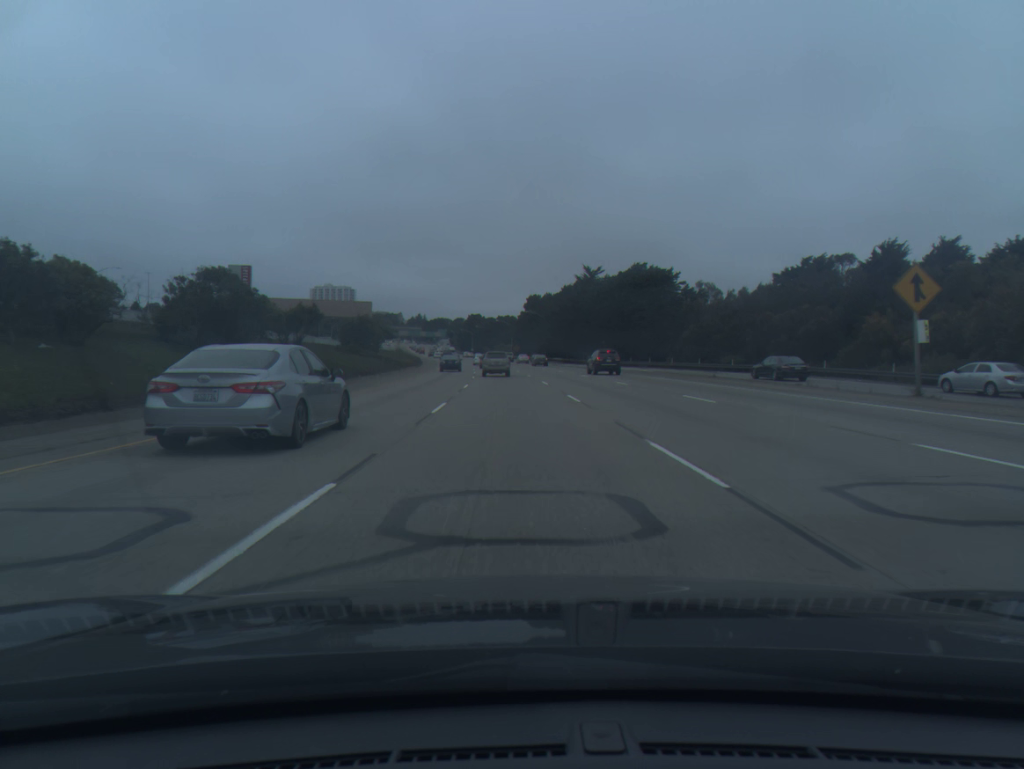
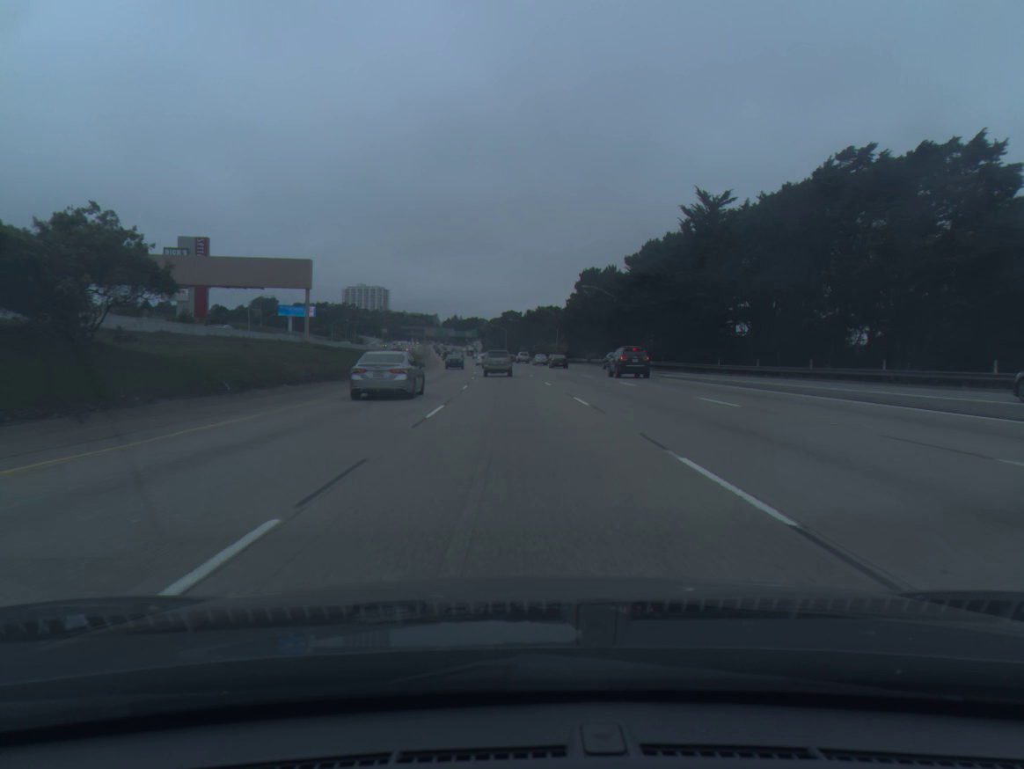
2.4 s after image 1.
(-1.6, +60.4) m; -3°
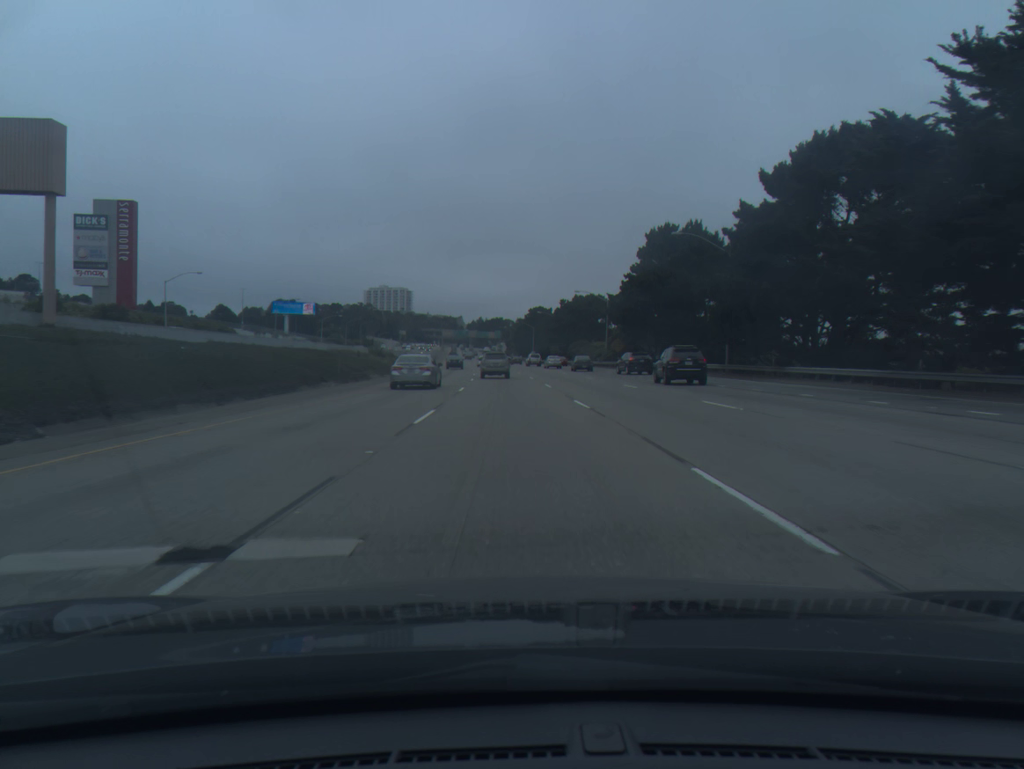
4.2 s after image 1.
(-0.8, +44.5) m; -2°
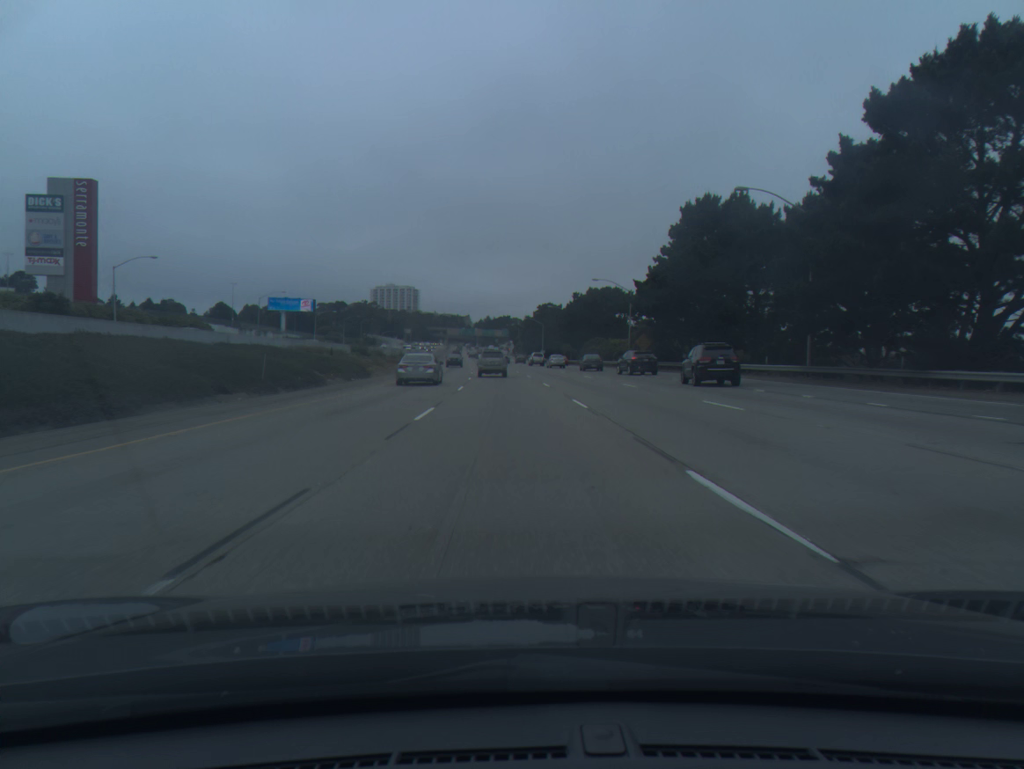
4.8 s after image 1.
(-0.1, +14.7) m; -1°
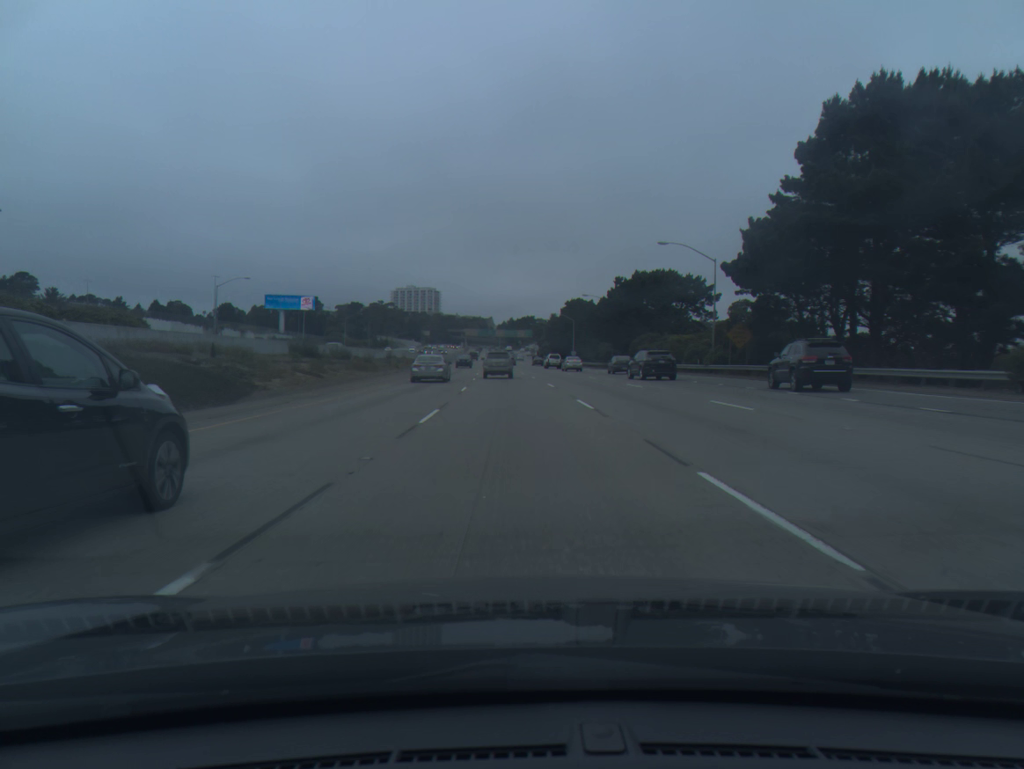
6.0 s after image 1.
(-0.4, +29.4) m; -2°
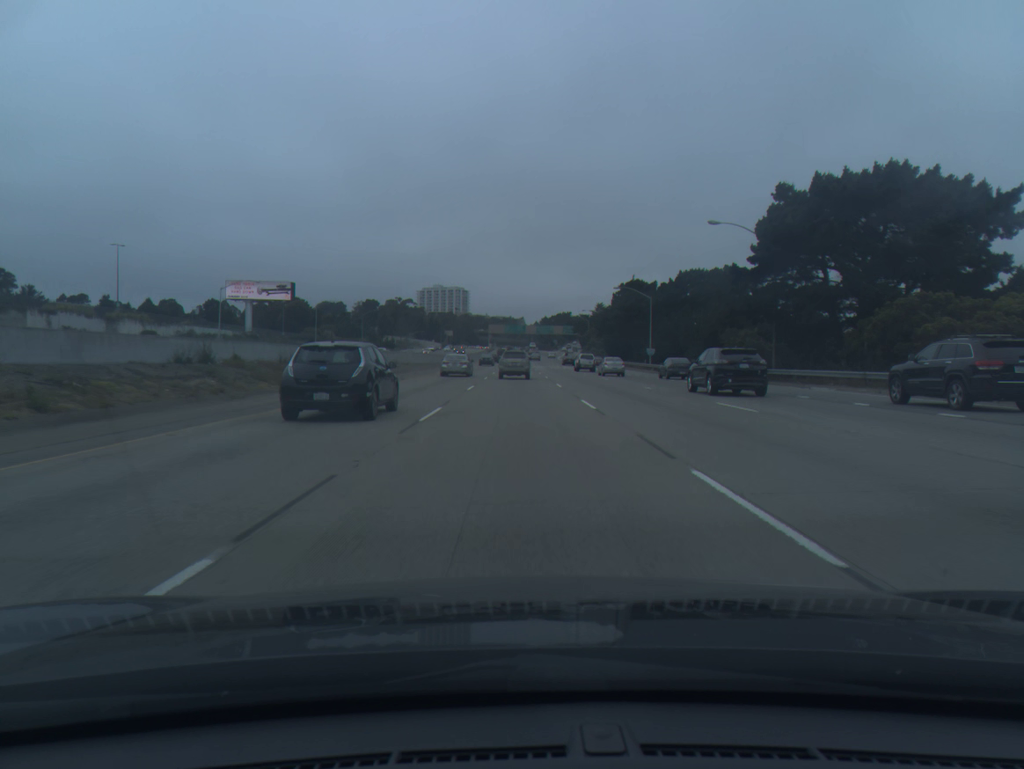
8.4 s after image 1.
(-1.2, +58.4) m; -2°
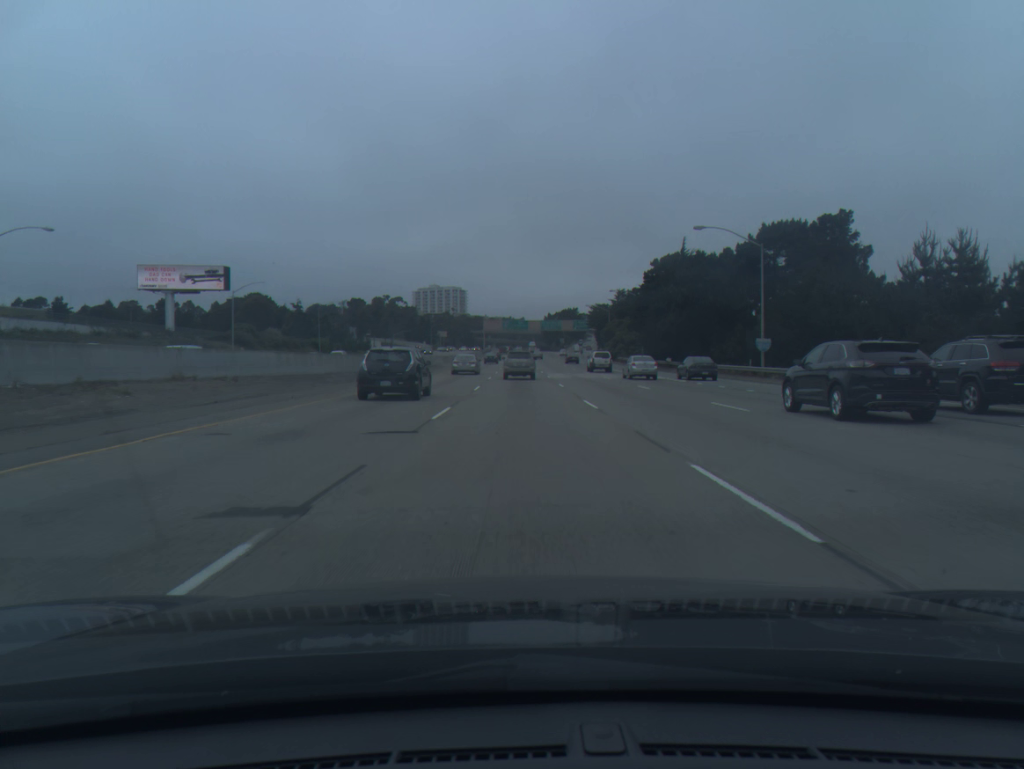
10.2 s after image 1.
(-0.2, +43.0) m; 0°
